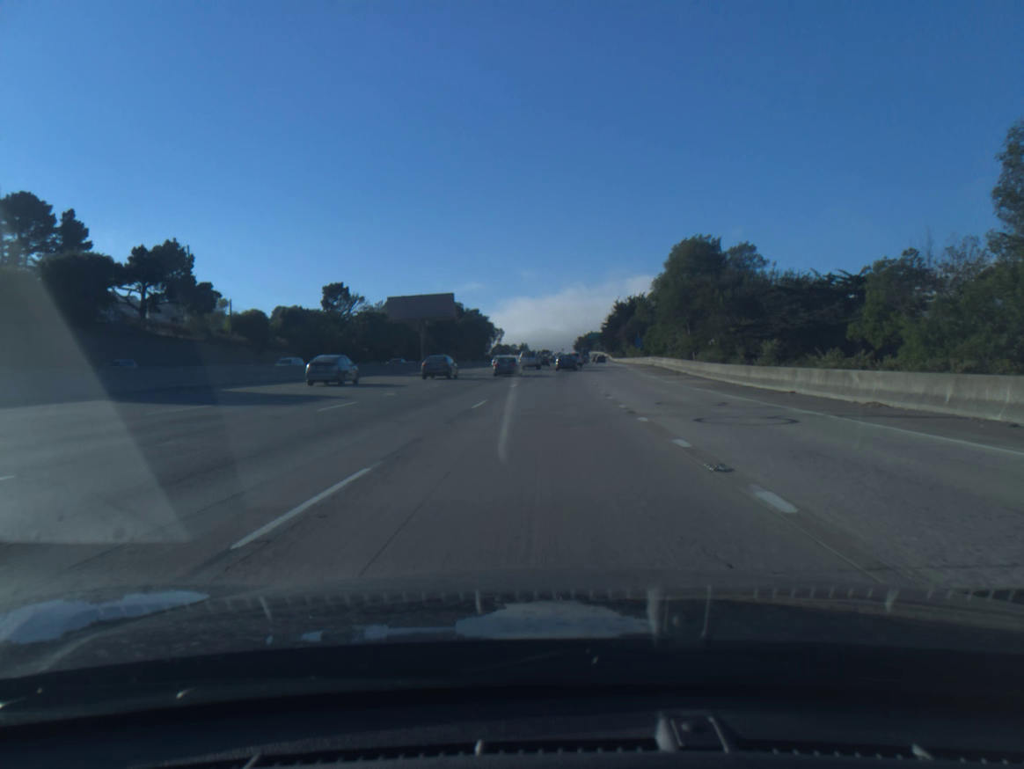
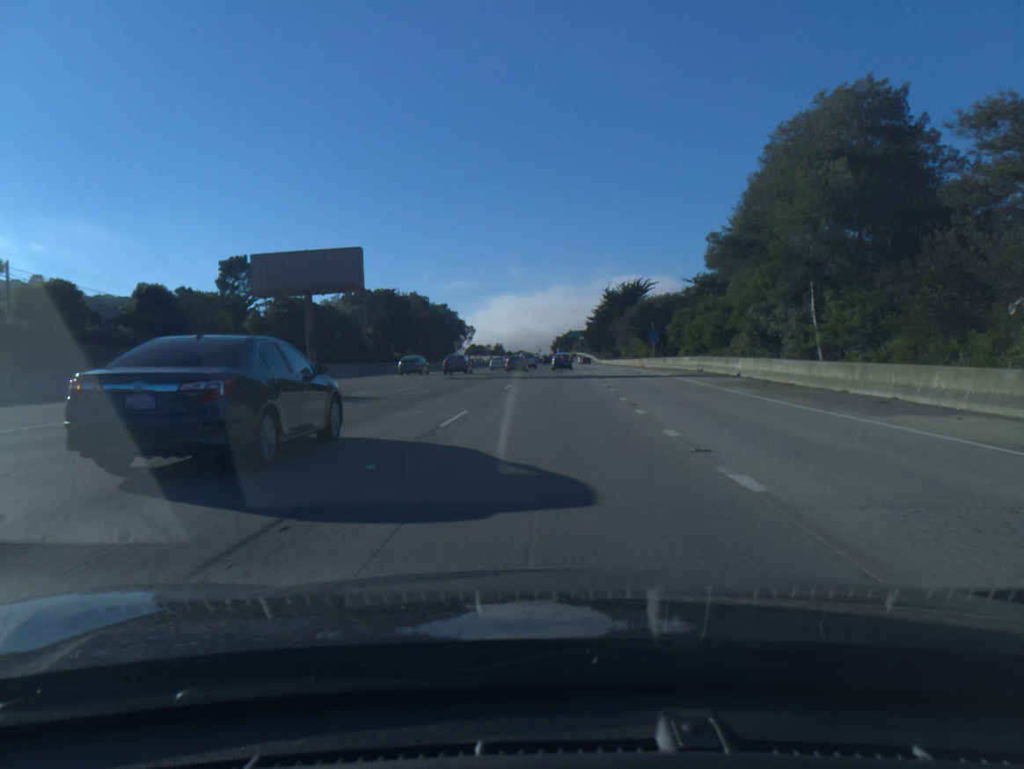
(+0.5, +35.1) m; +2°
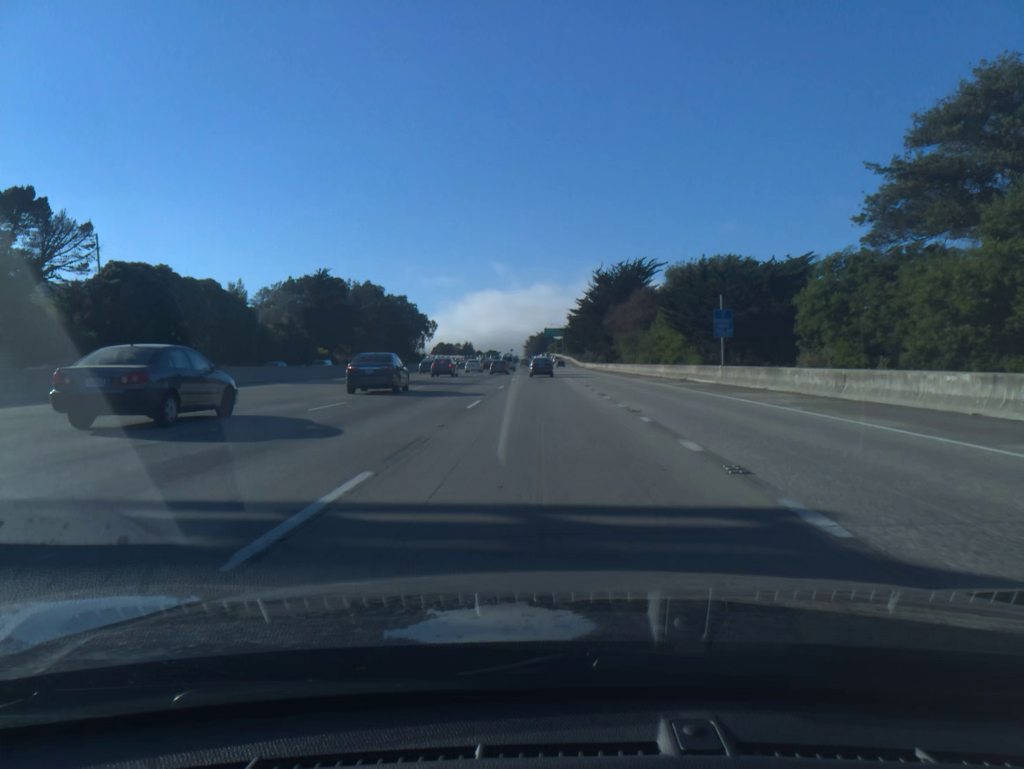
(+0.7, +38.3) m; +2°
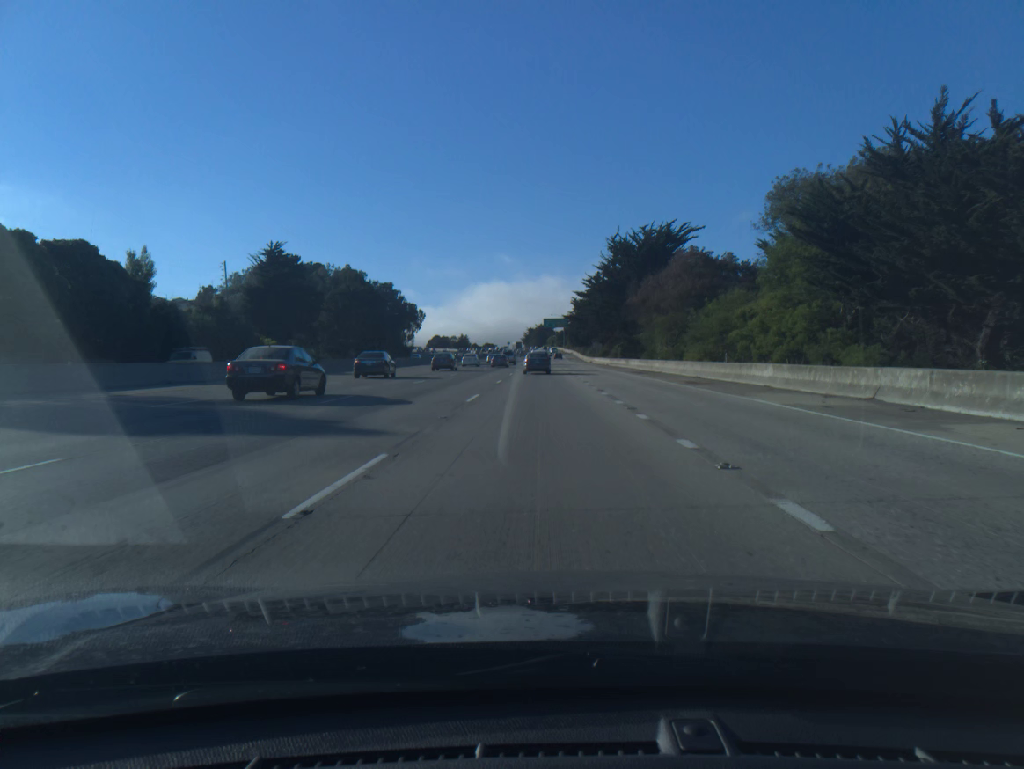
(0.0, +27.6) m; 0°
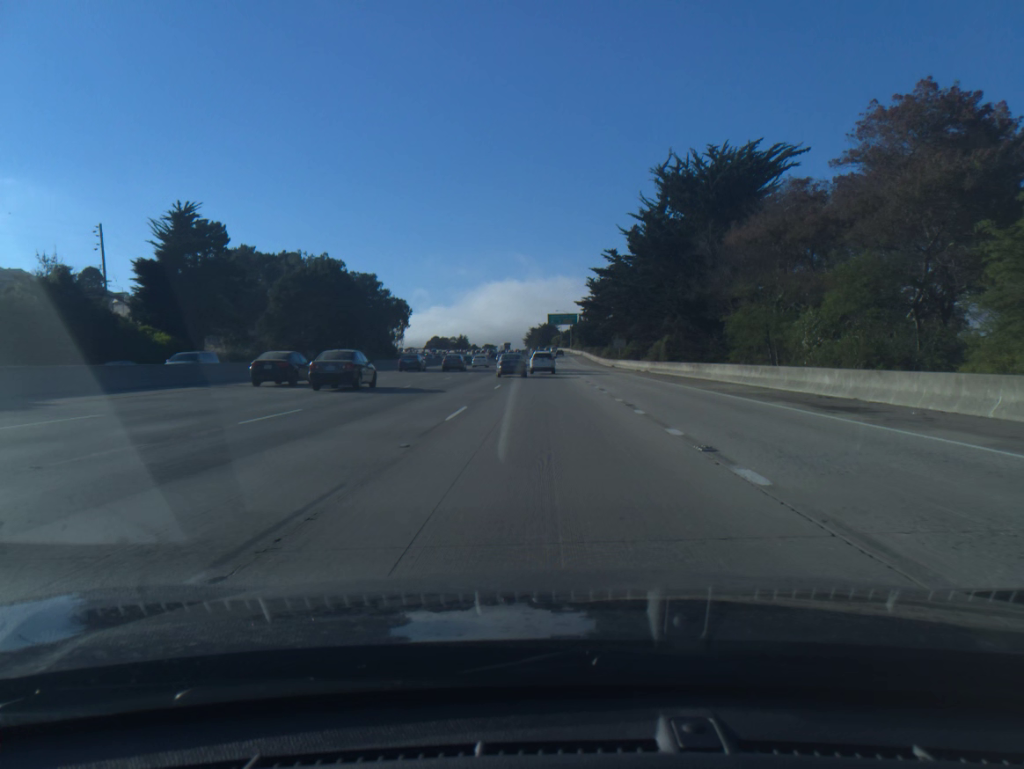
(-0.1, +34.7) m; 0°
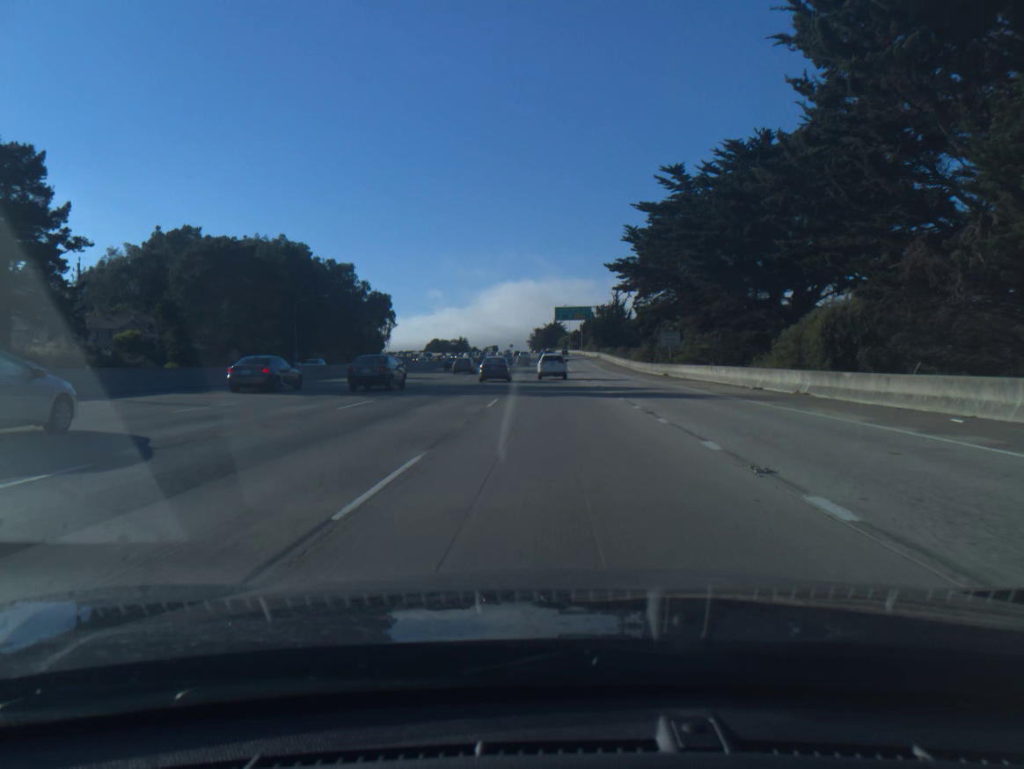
(-0.1, +37.9) m; 0°
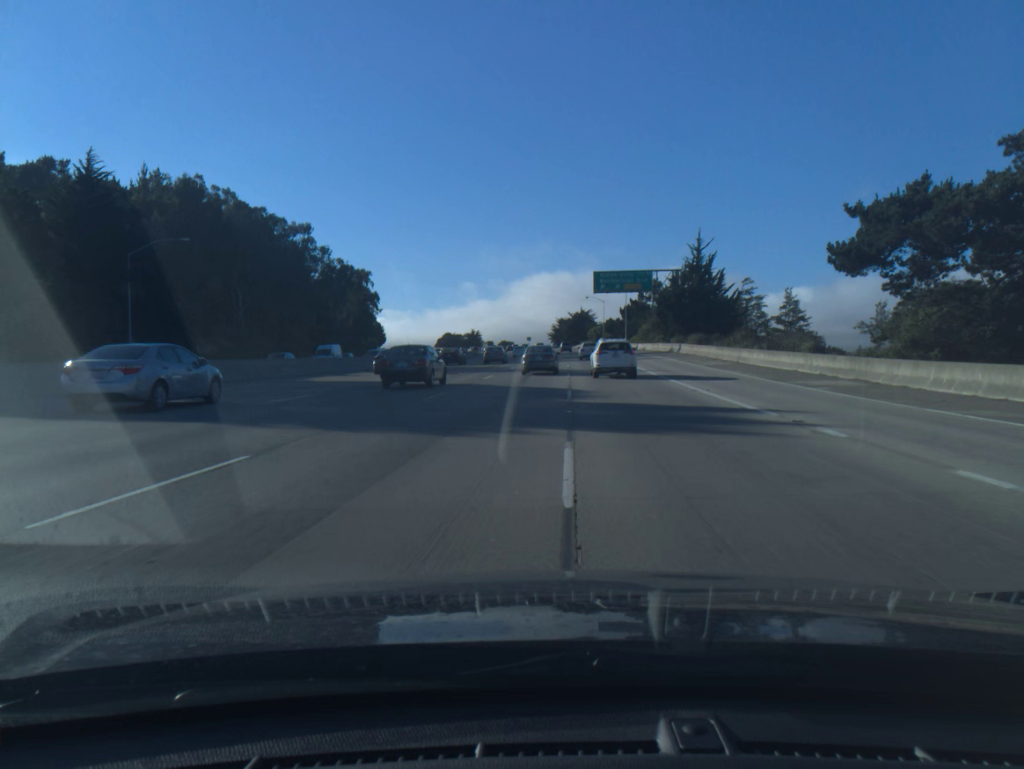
(-1.1, +58.1) m; -2°
